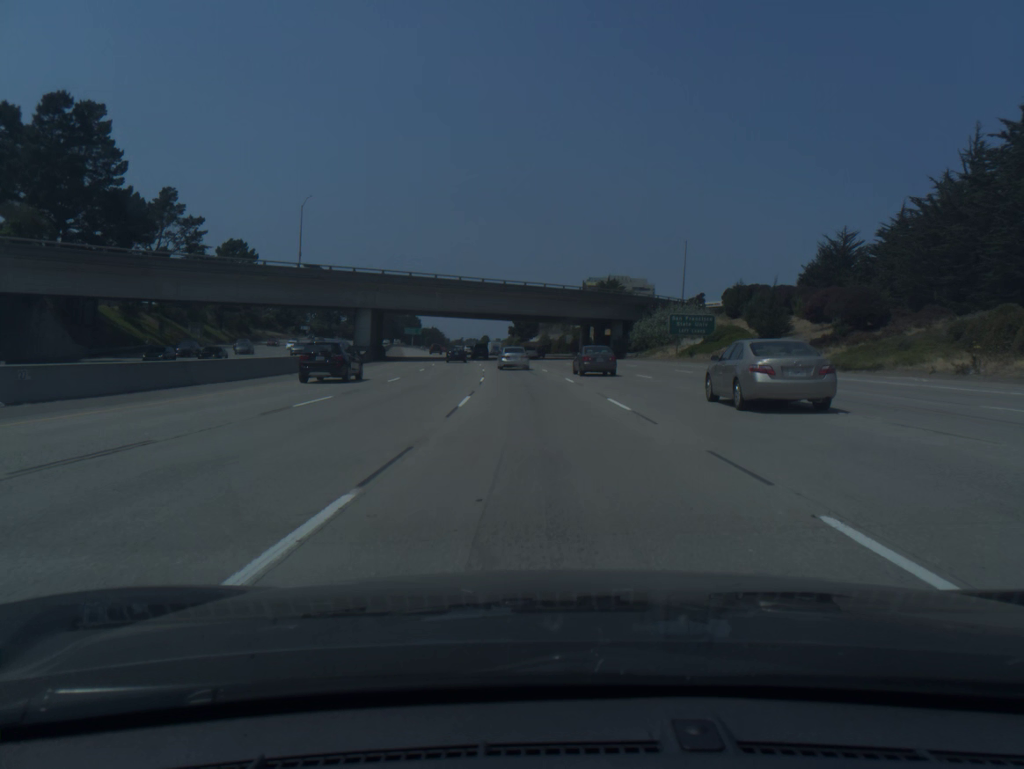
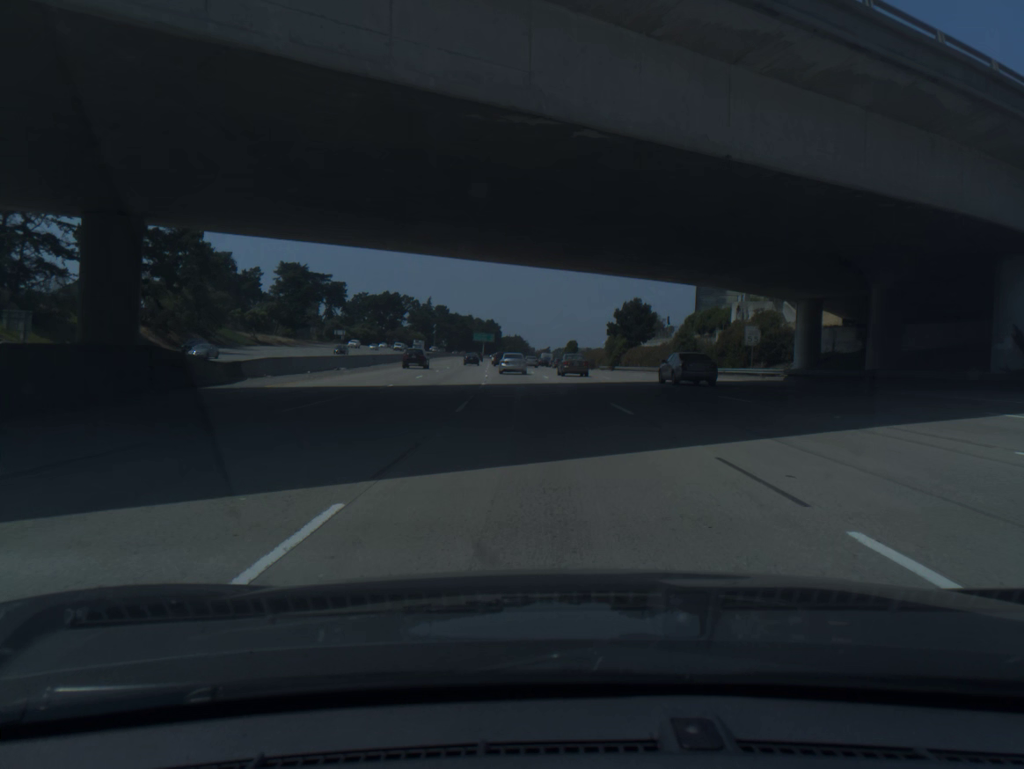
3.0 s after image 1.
(-4.3, +71.5) m; -7°
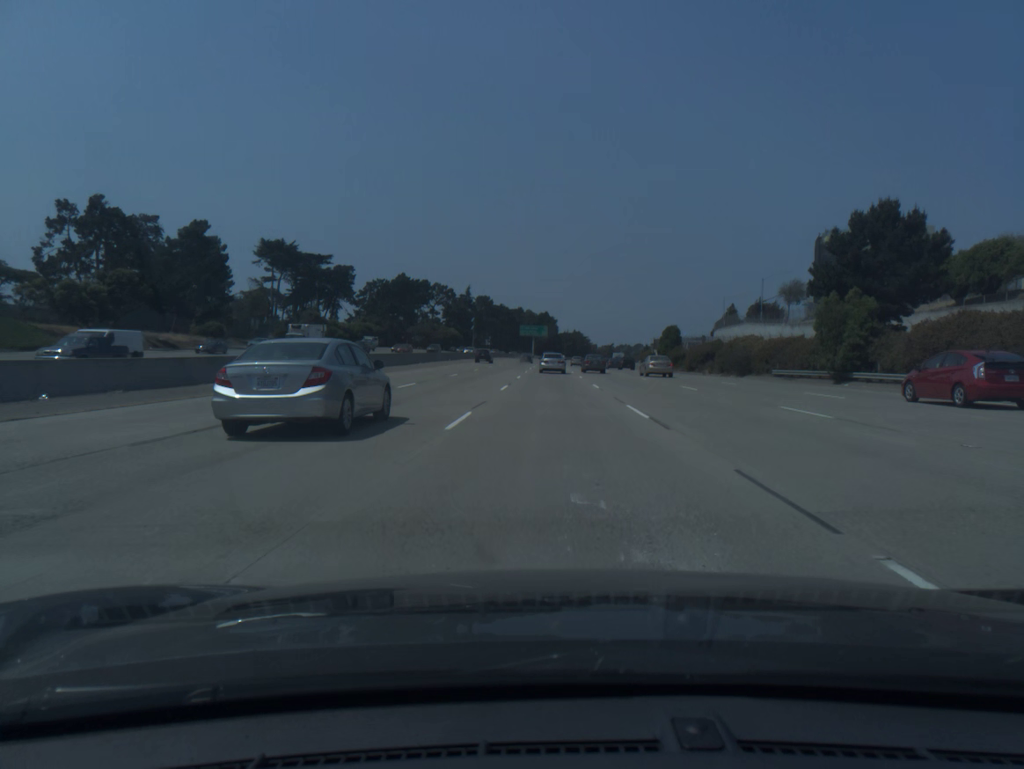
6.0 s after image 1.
(-3.4, +72.7) m; -4°
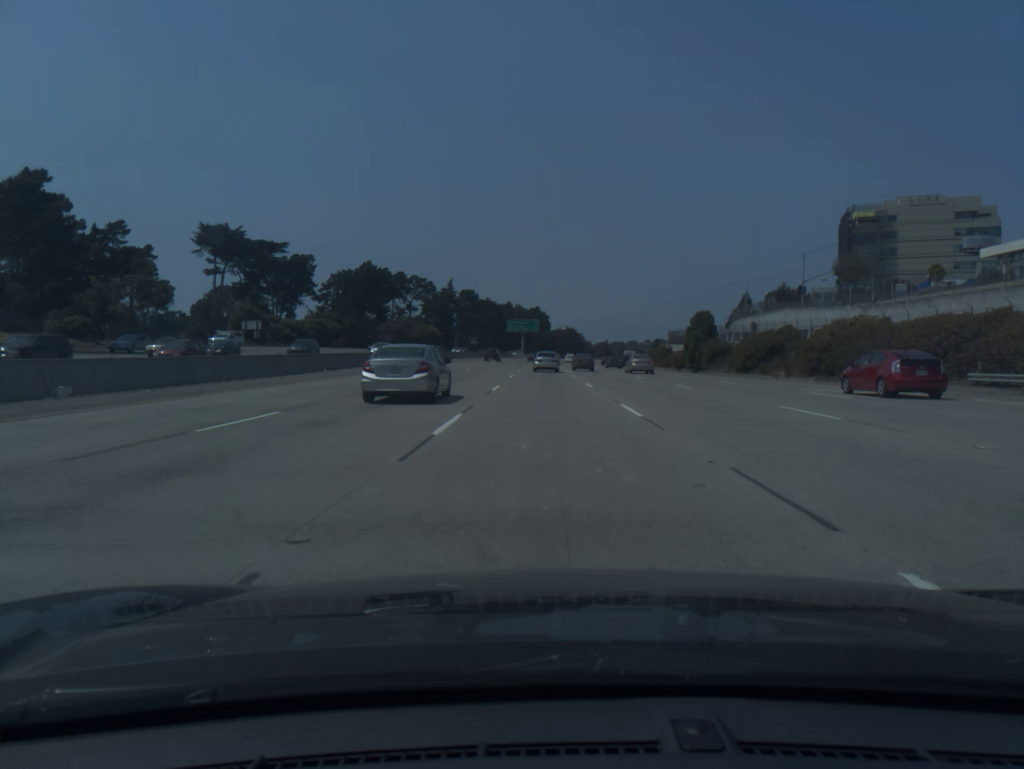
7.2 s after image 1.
(+0.2, +29.5) m; +1°
